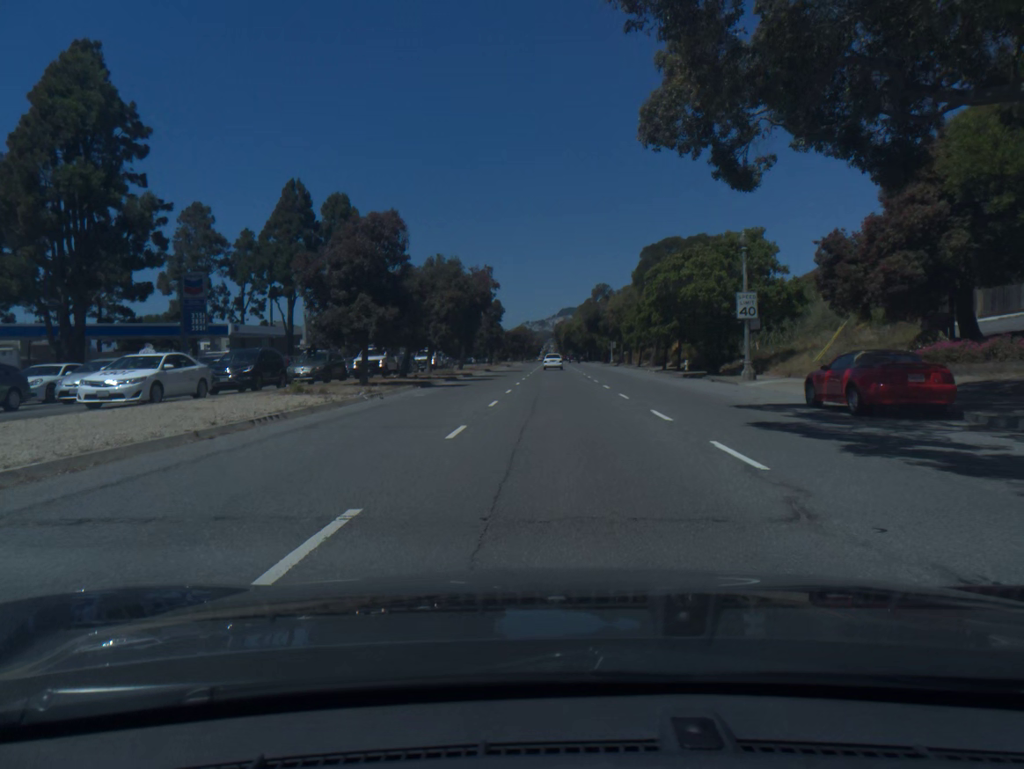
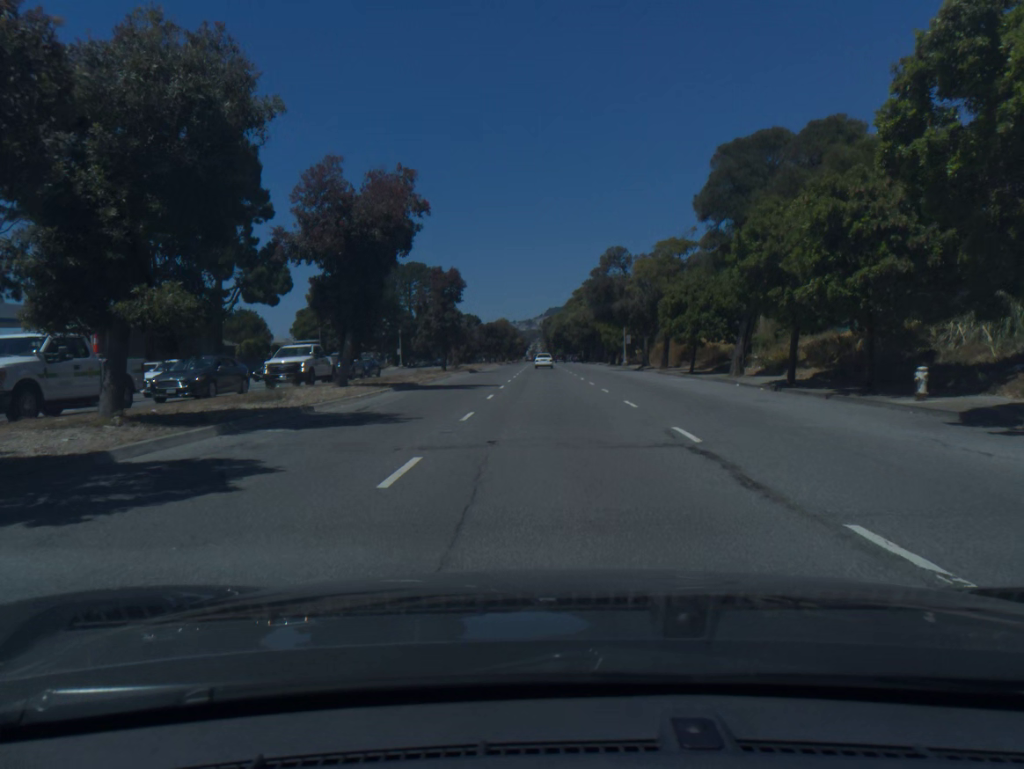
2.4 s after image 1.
(+0.2, +33.6) m; +1°
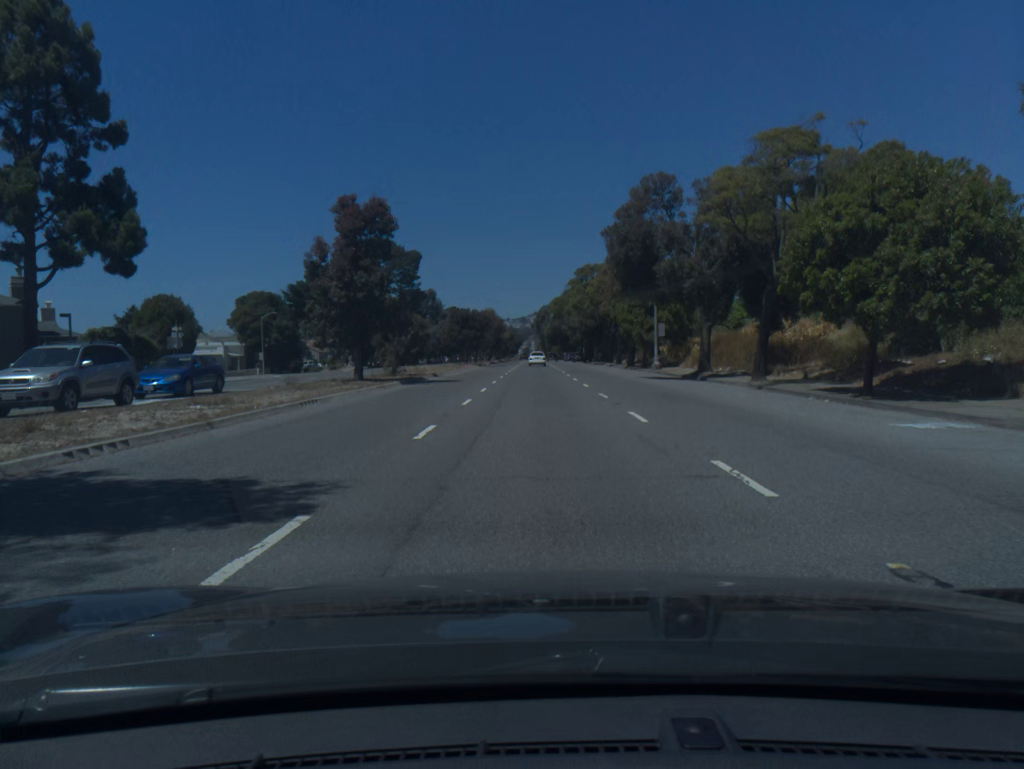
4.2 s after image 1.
(+0.2, +25.8) m; +1°
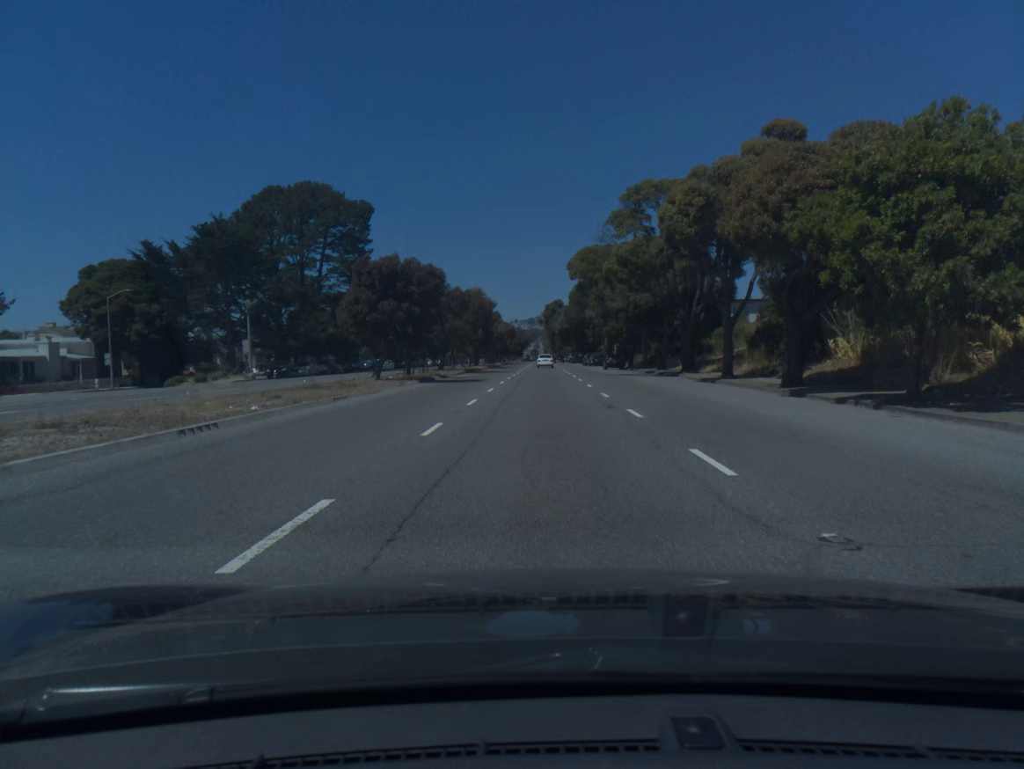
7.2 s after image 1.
(-0.3, +43.2) m; -1°
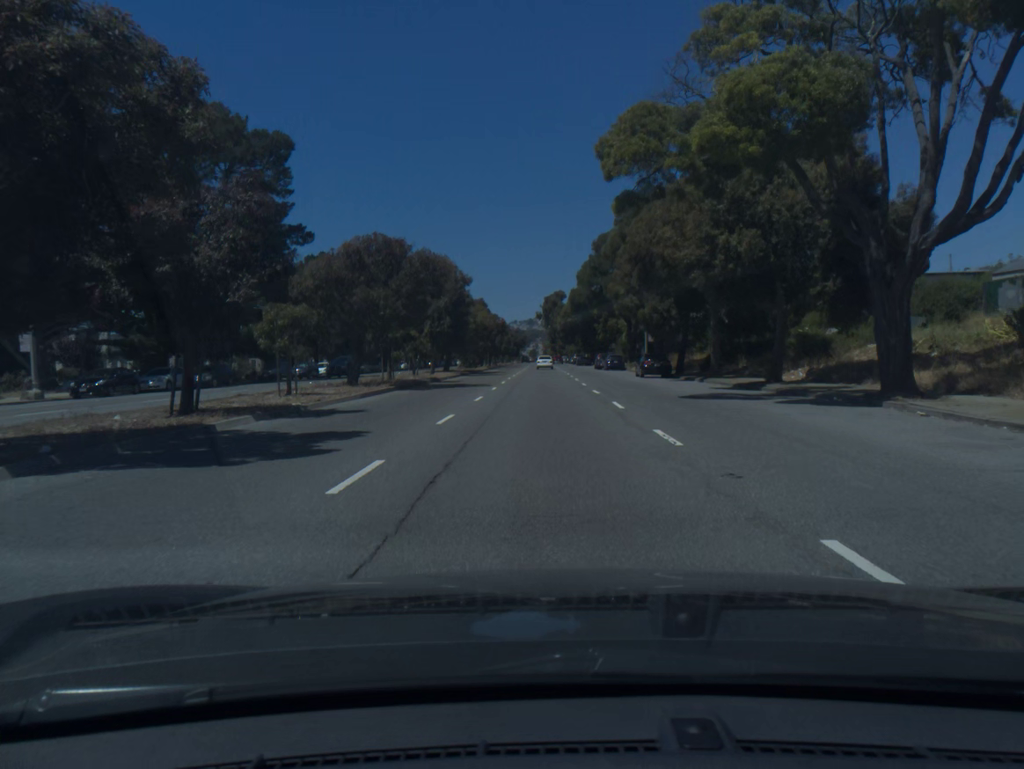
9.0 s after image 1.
(+0.1, +27.0) m; 0°
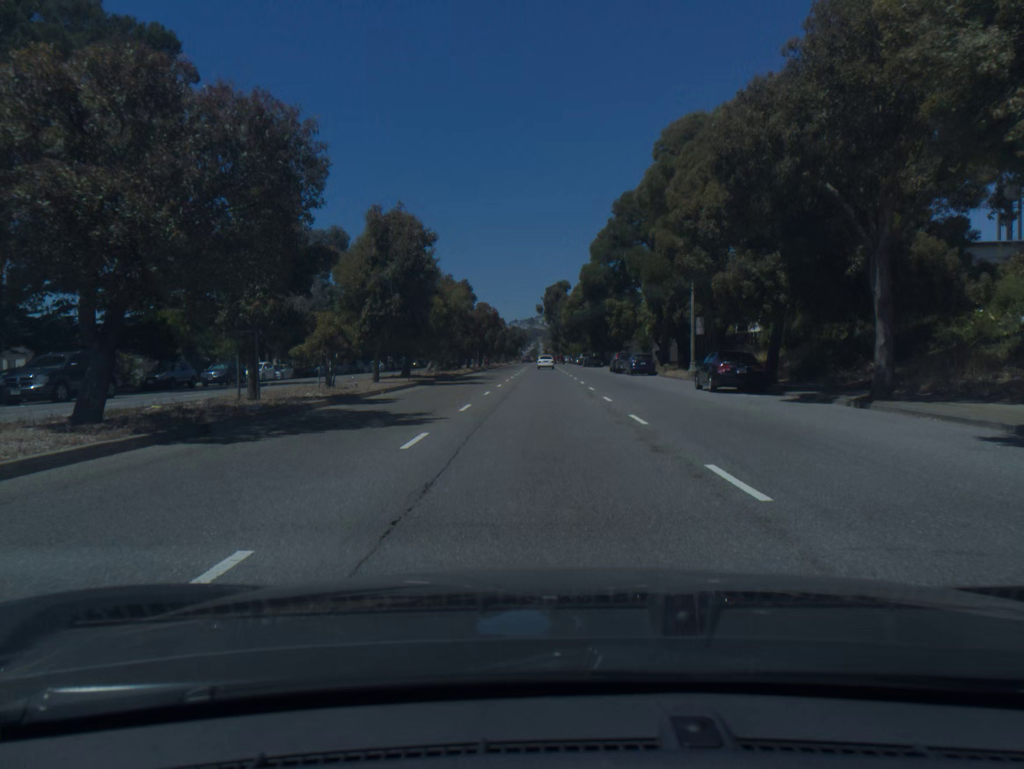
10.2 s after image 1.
(0.0, +18.8) m; 0°
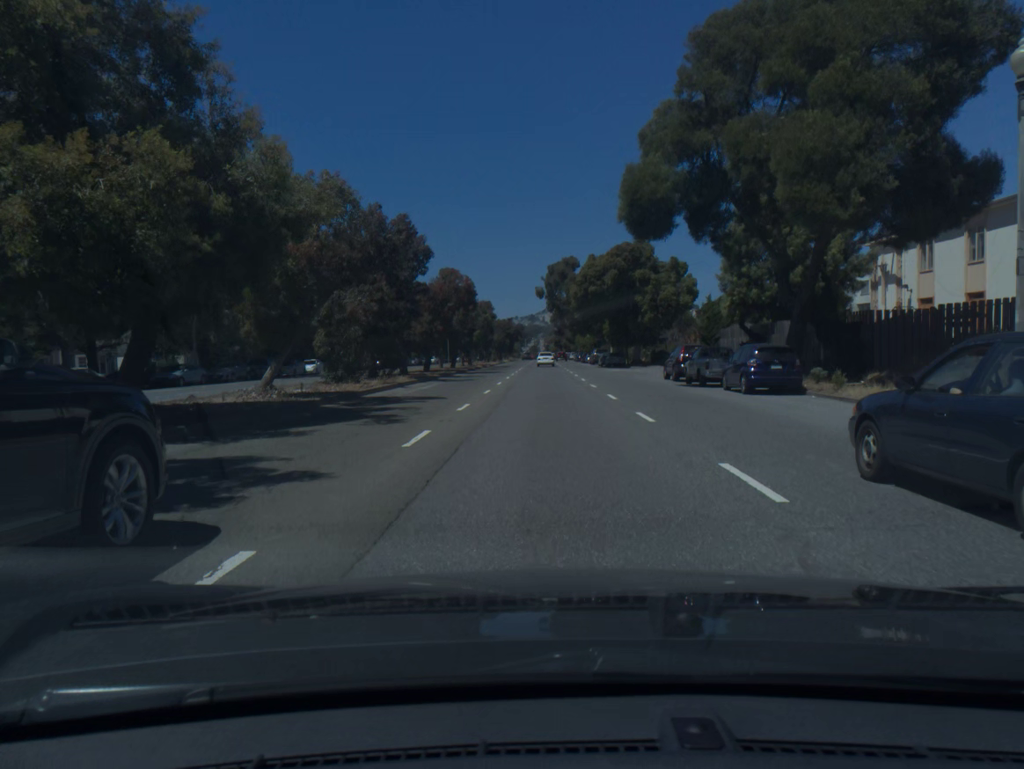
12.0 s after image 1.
(0.0, +29.7) m; 0°
